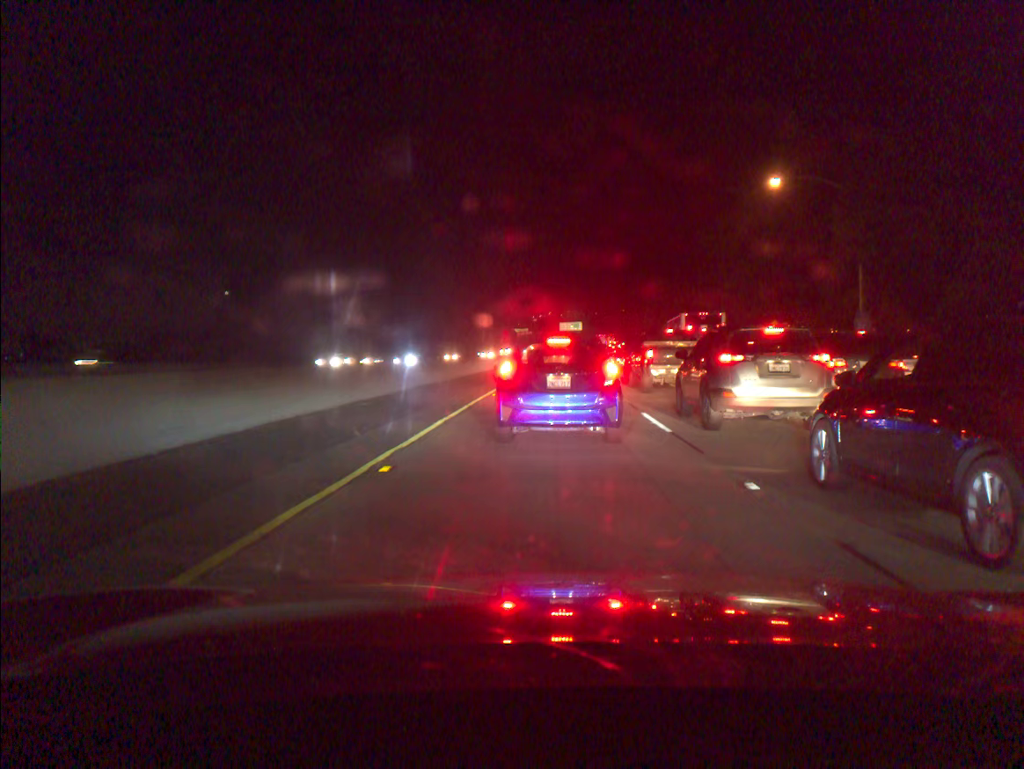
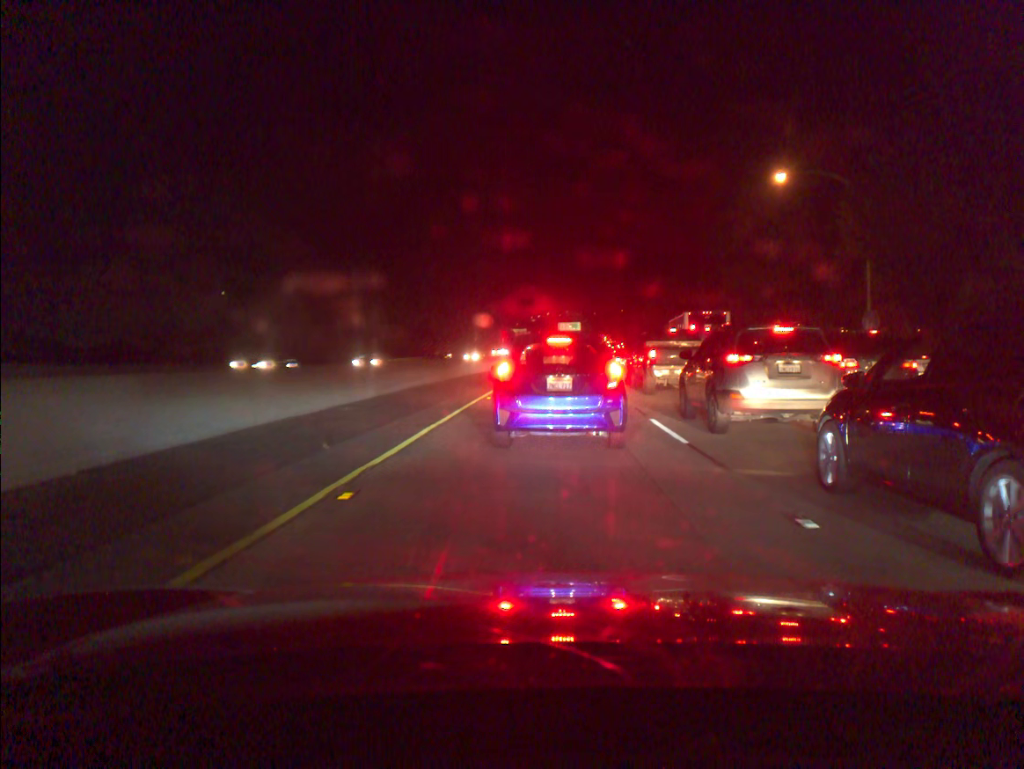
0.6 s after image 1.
(0.0, +1.6) m; 0°
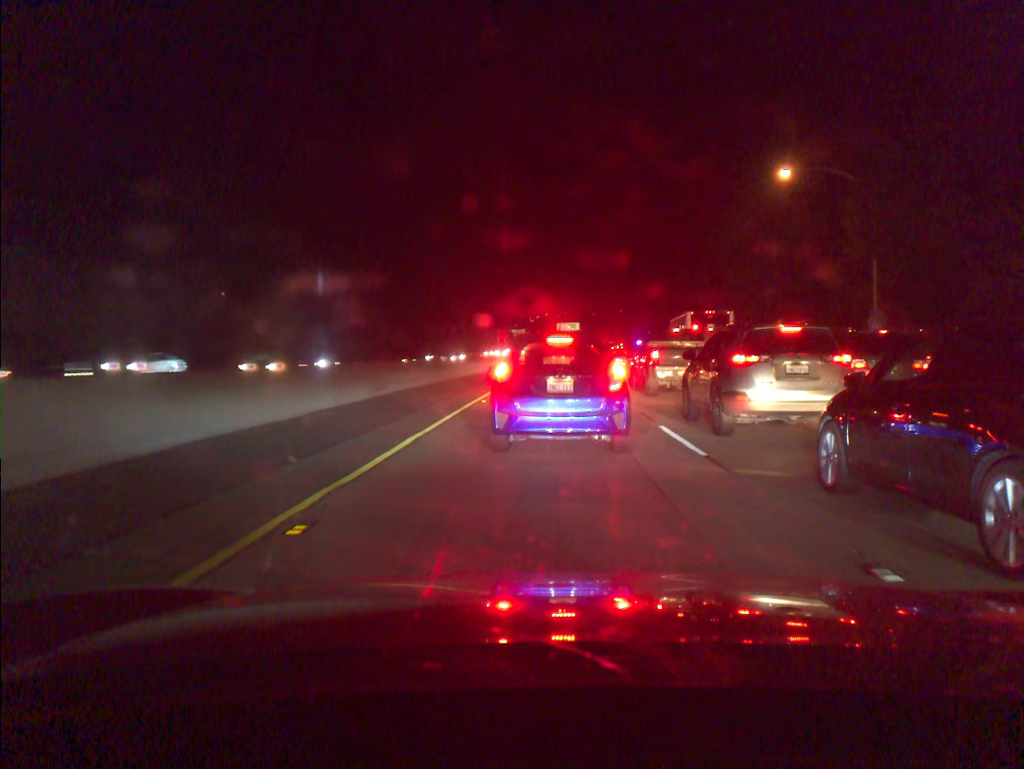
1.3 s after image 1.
(0.0, +1.3) m; 0°
